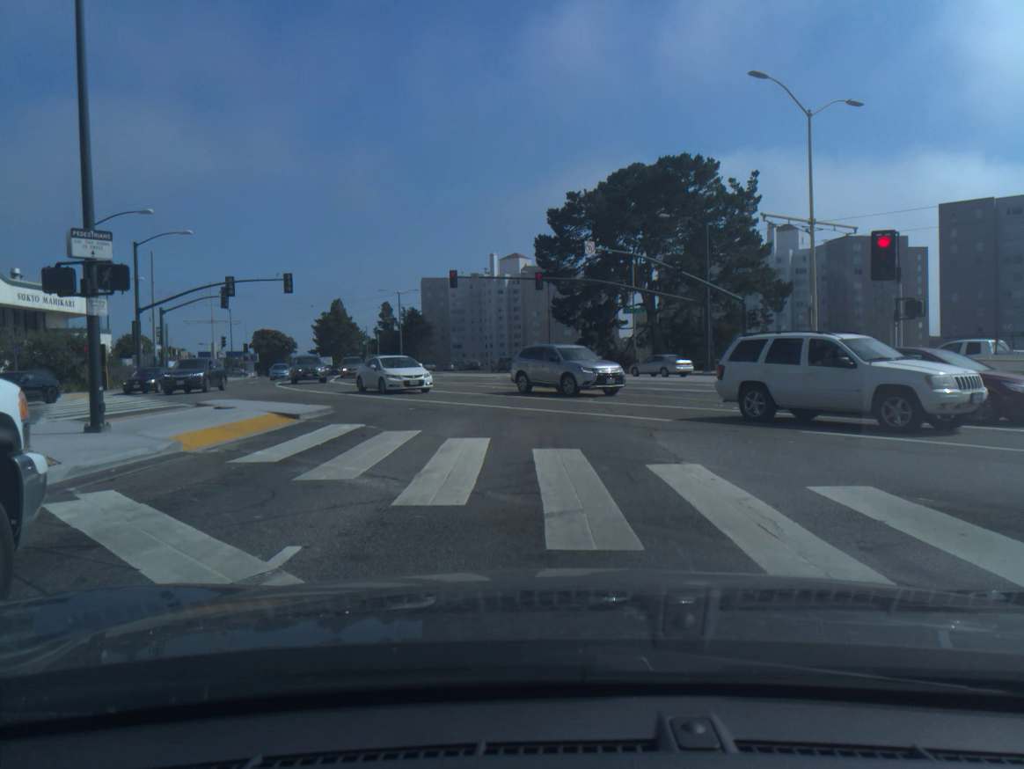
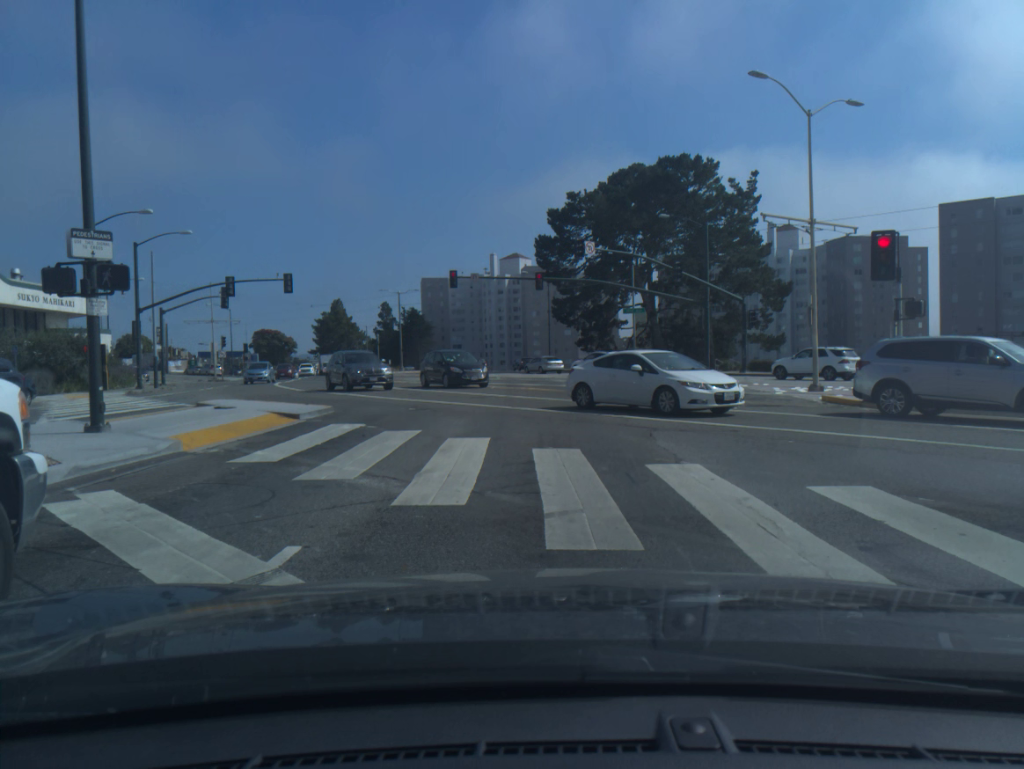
(0.0, 0.0) m; 0°
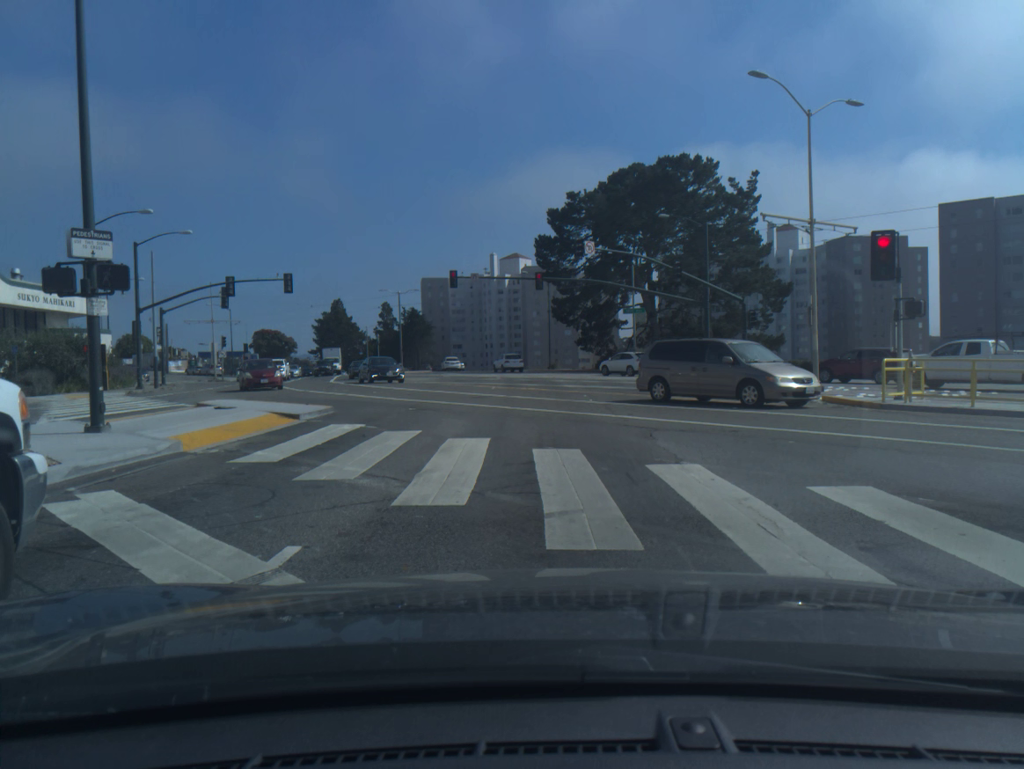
(0.0, 0.0) m; 0°
